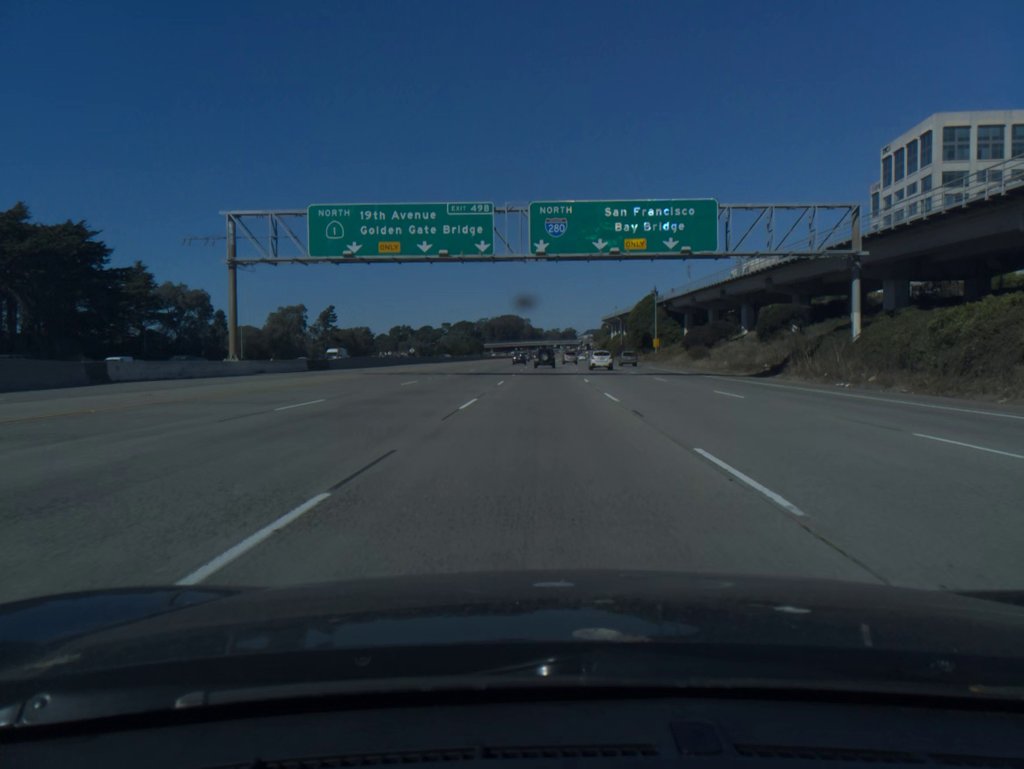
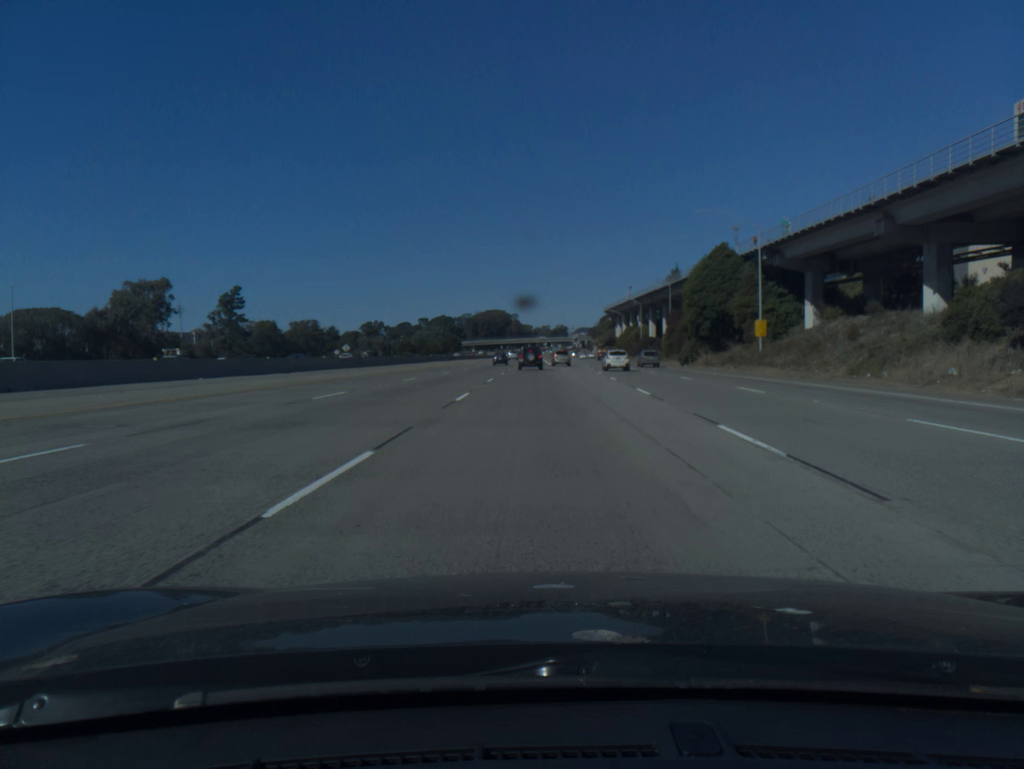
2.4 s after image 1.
(+0.5, +68.4) m; +1°
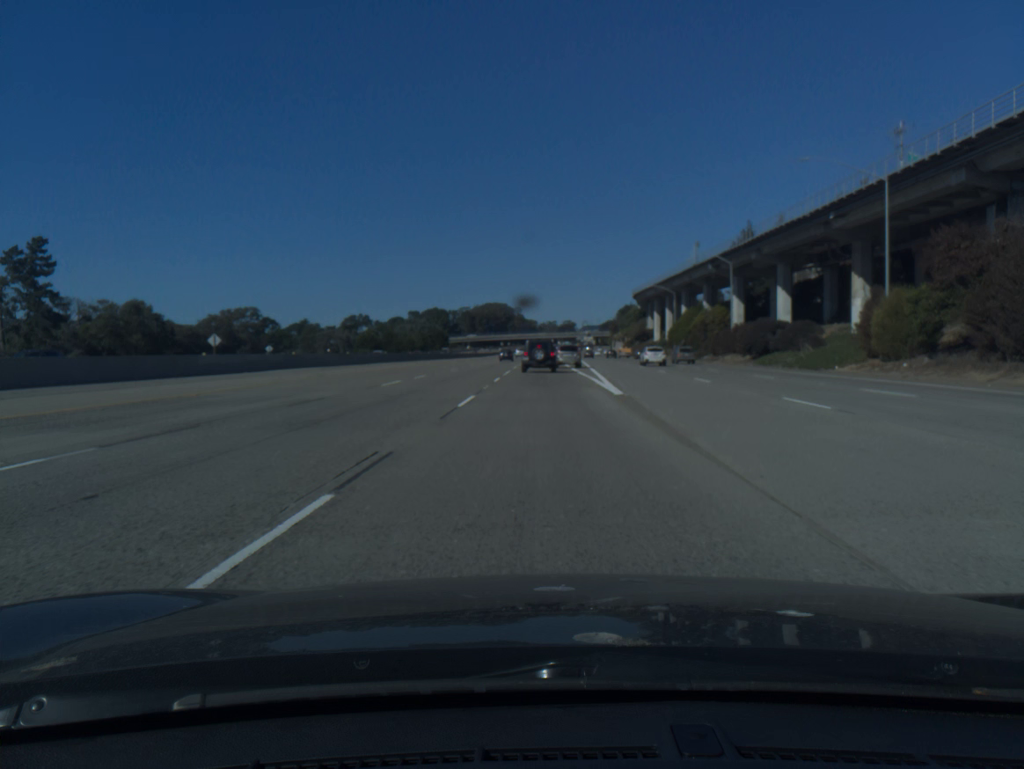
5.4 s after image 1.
(-1.0, +74.9) m; 0°
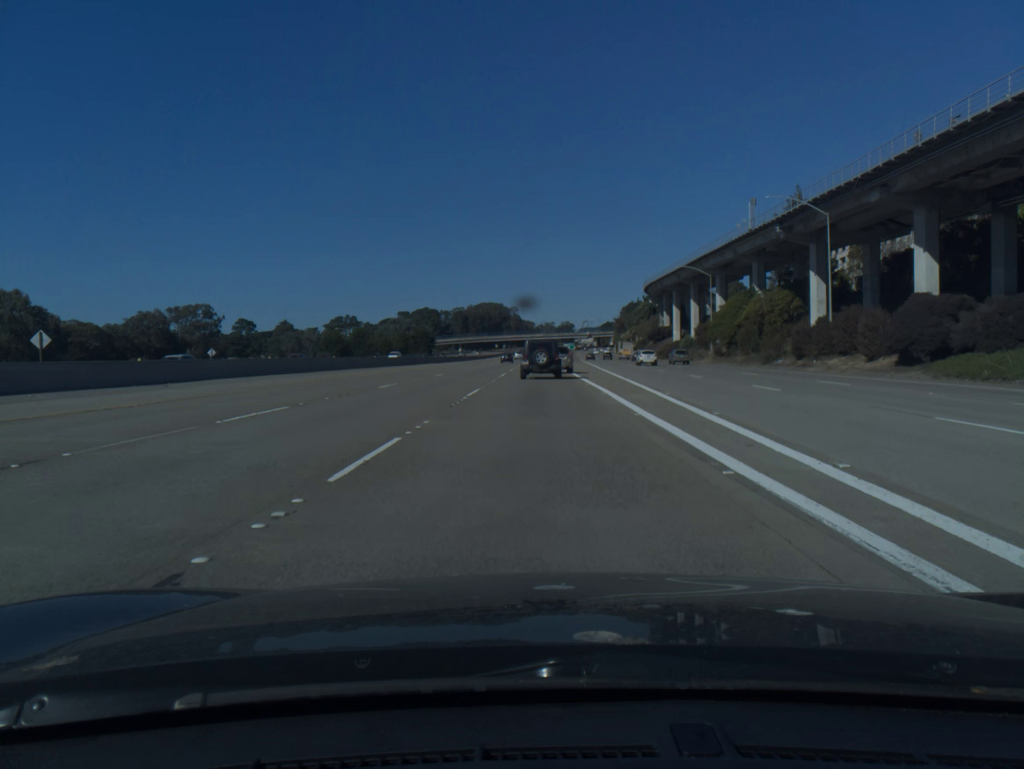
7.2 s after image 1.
(+0.1, +34.9) m; 0°
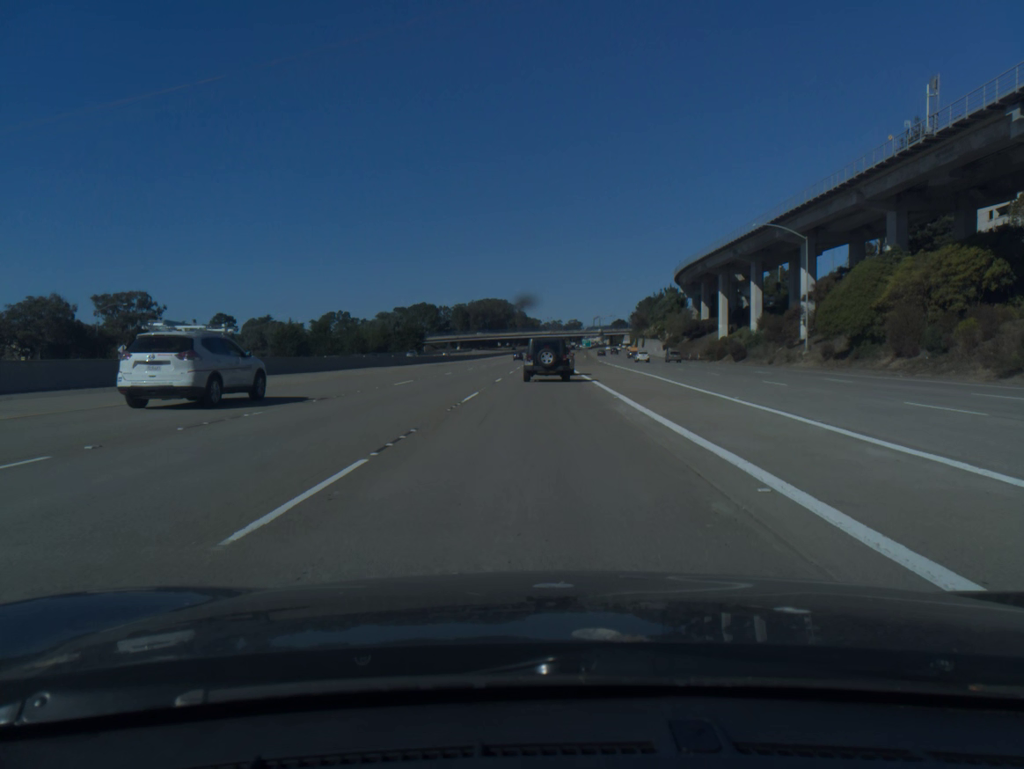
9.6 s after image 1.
(-0.2, +38.1) m; -1°
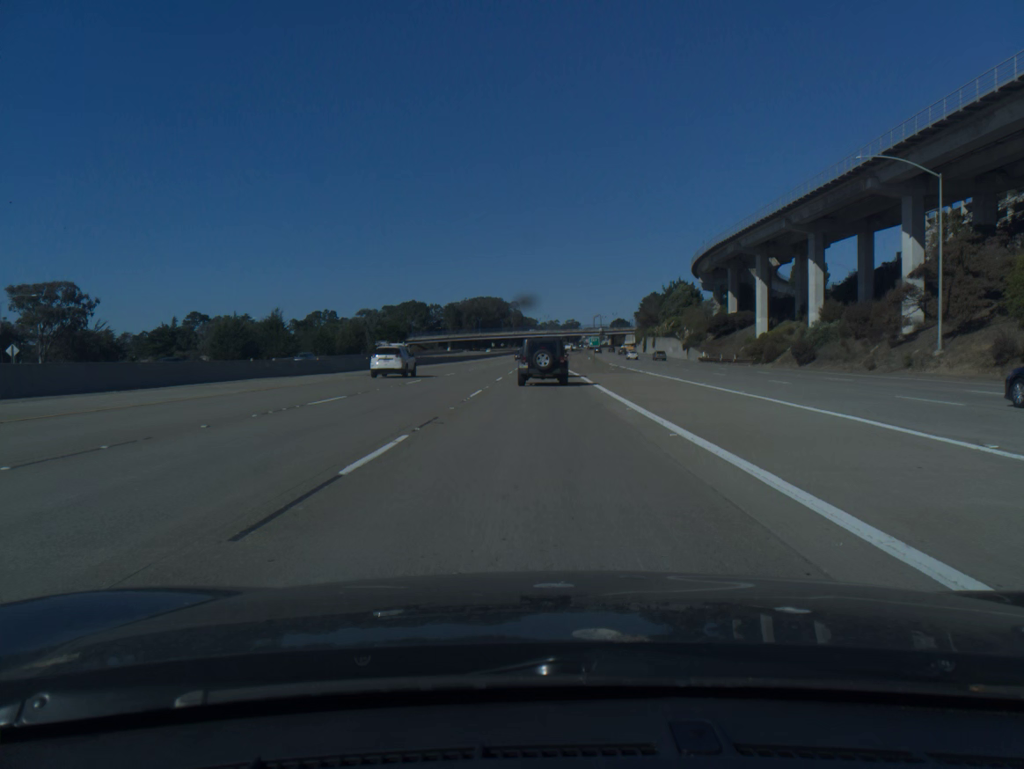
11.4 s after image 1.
(+0.1, +25.7) m; 0°
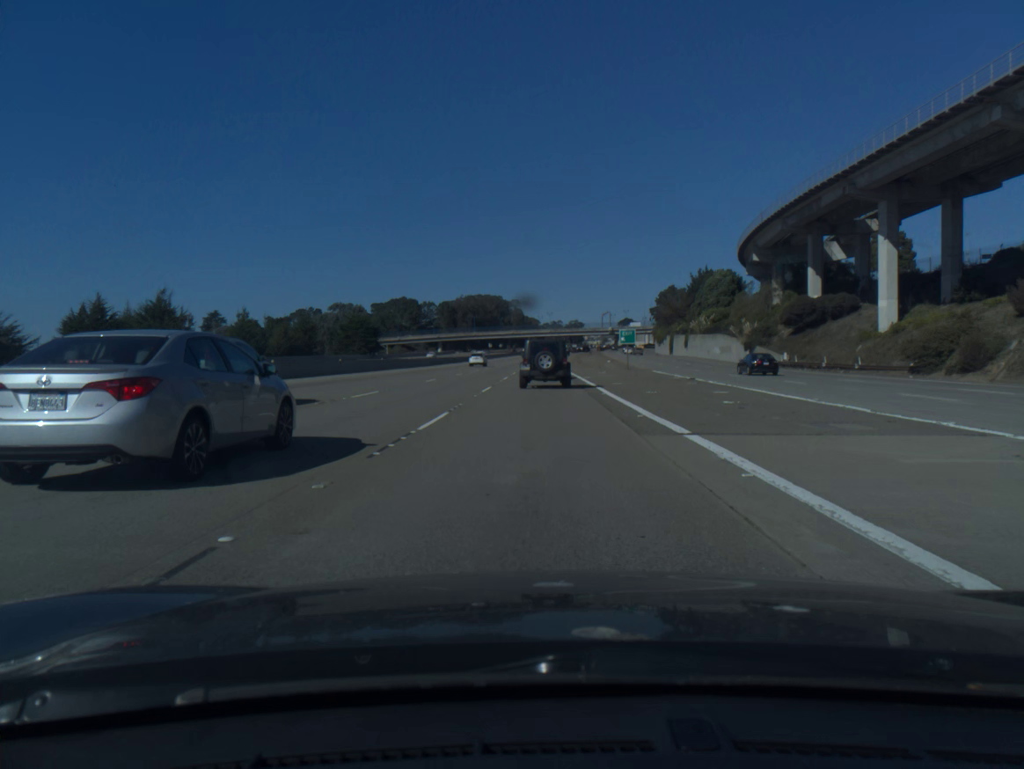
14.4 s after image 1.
(0.0, +39.3) m; 0°
